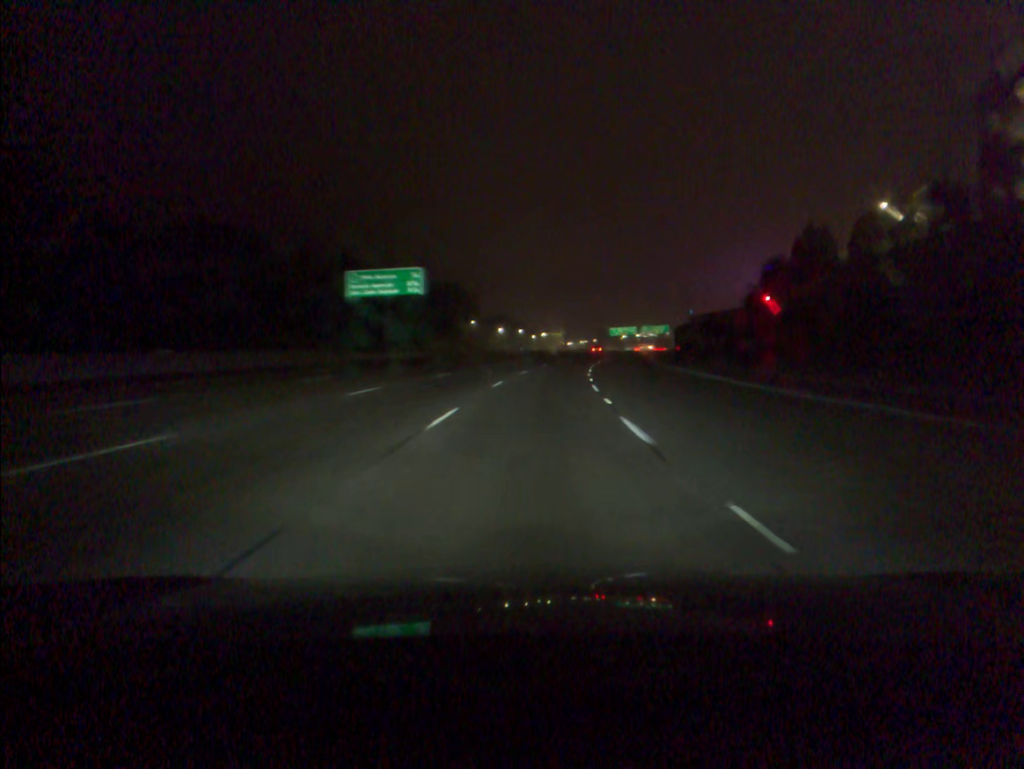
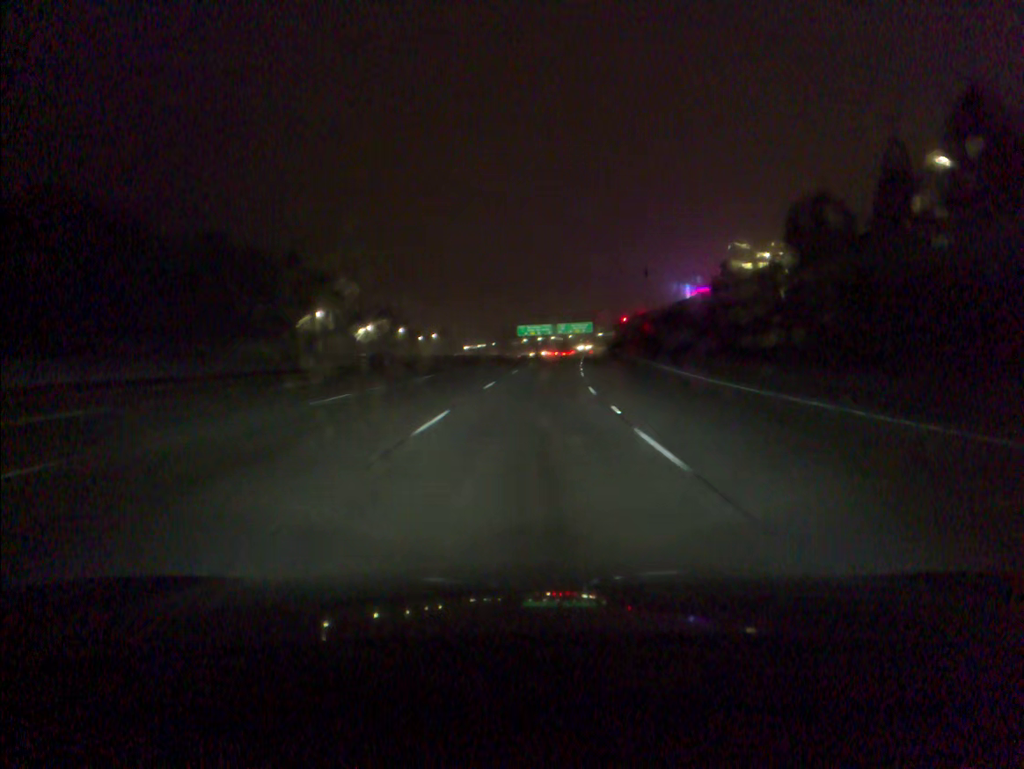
(+5.0, +73.7) m; +7°
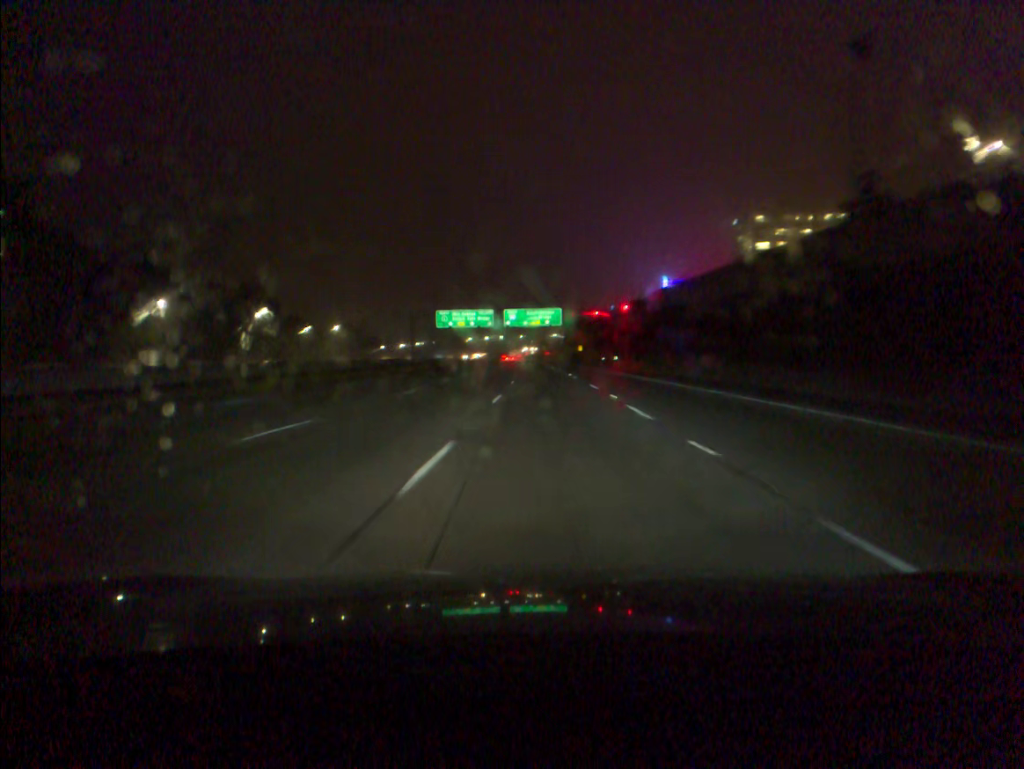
(+4.8, +91.9) m; +4°
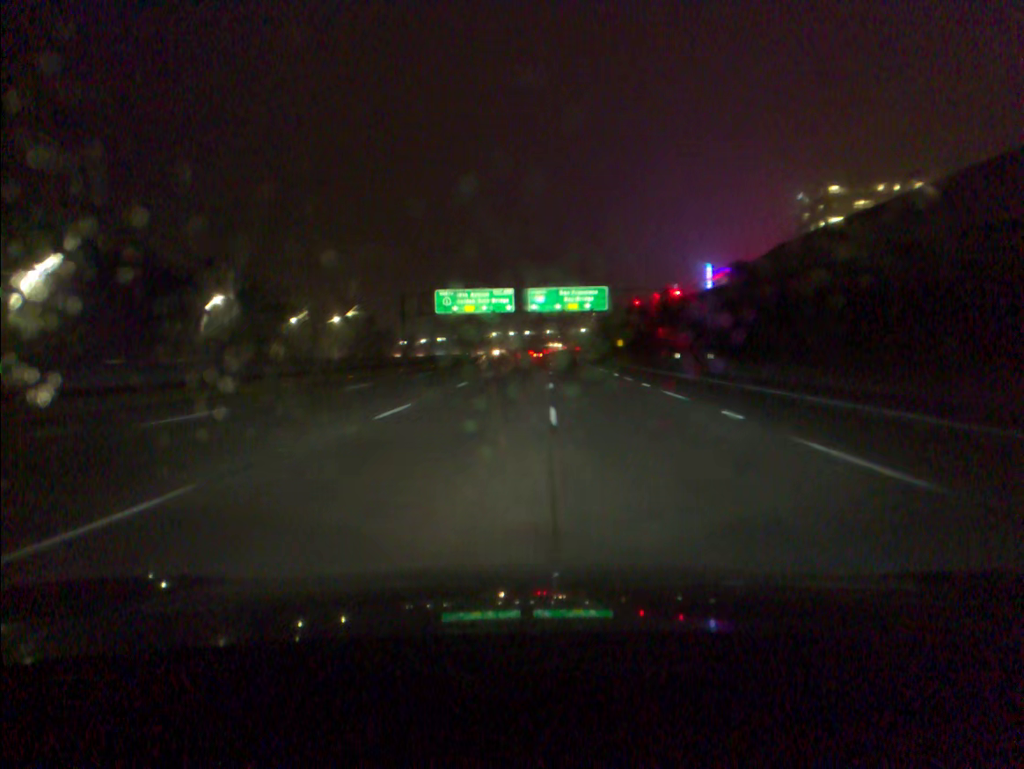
(-0.6, +37.0) m; -2°
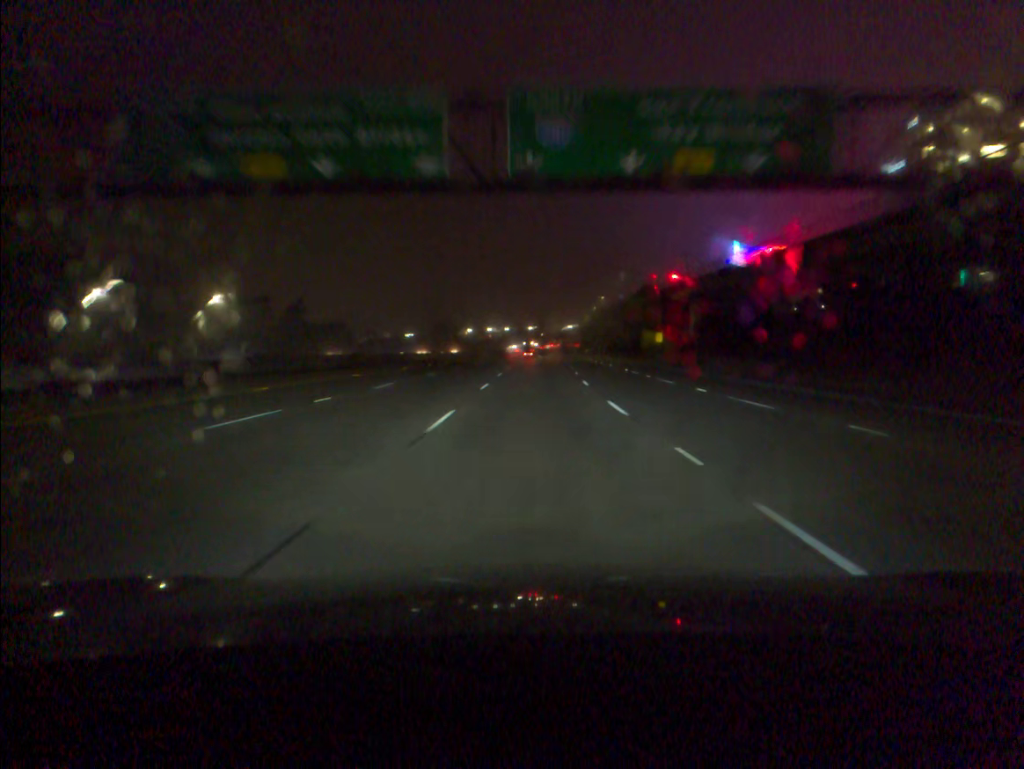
(+0.5, +74.5) m; +1°
